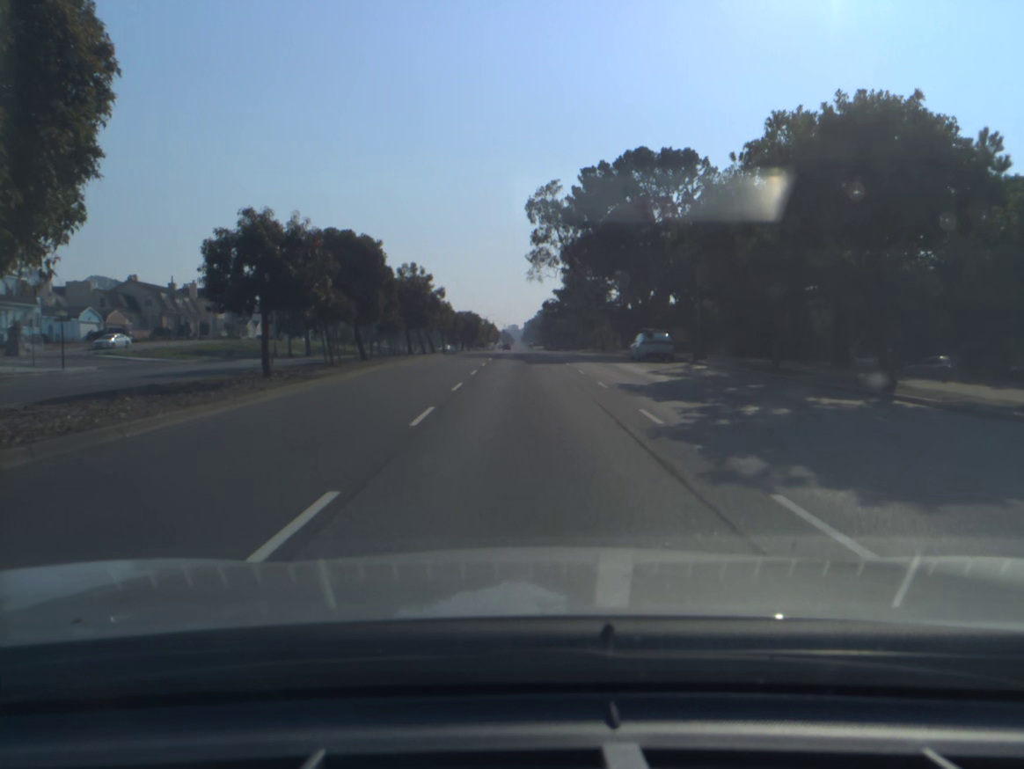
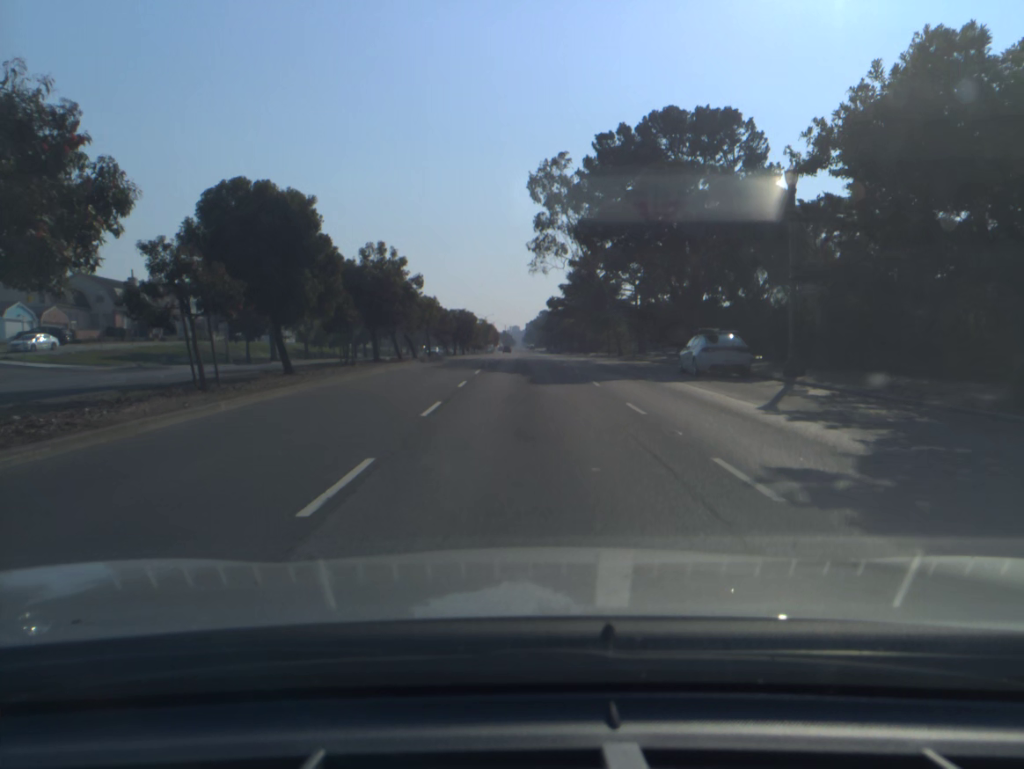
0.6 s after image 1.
(0.0, +12.7) m; 0°
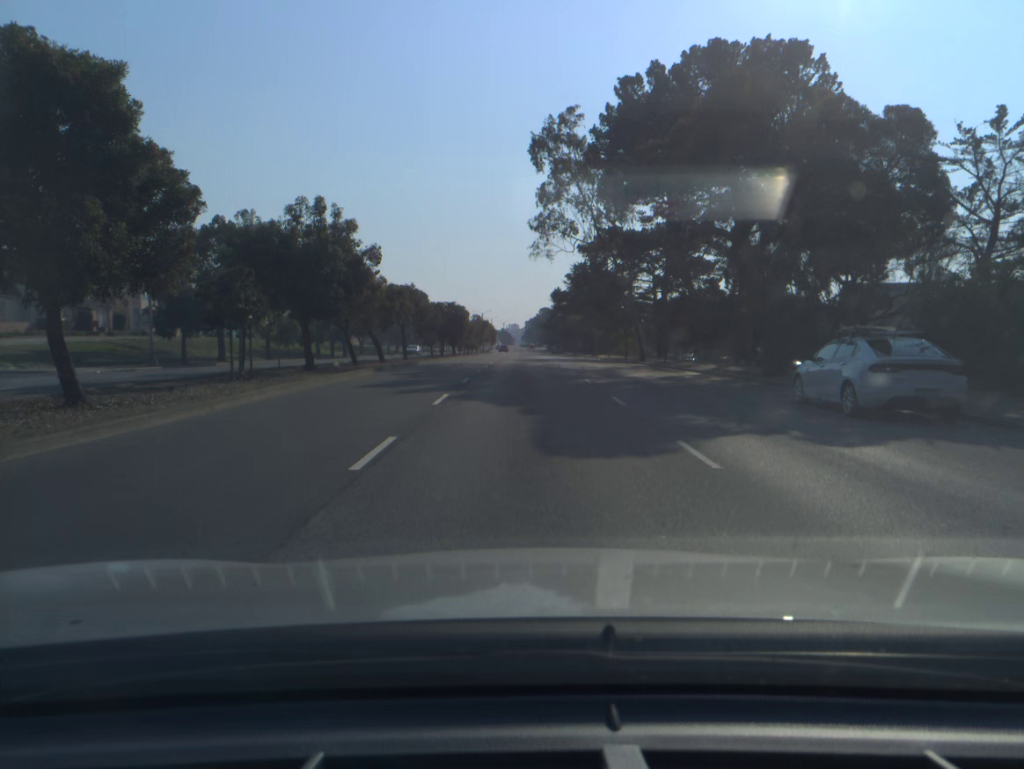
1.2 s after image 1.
(0.0, +12.5) m; 0°
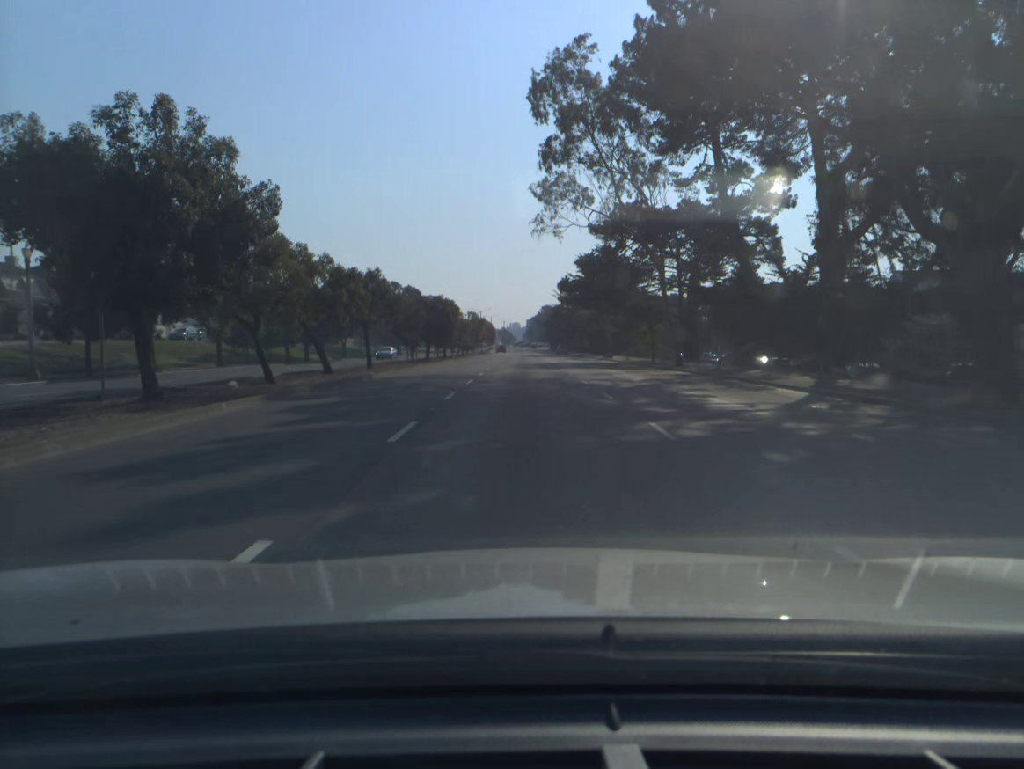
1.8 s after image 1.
(0.0, +12.4) m; 0°
